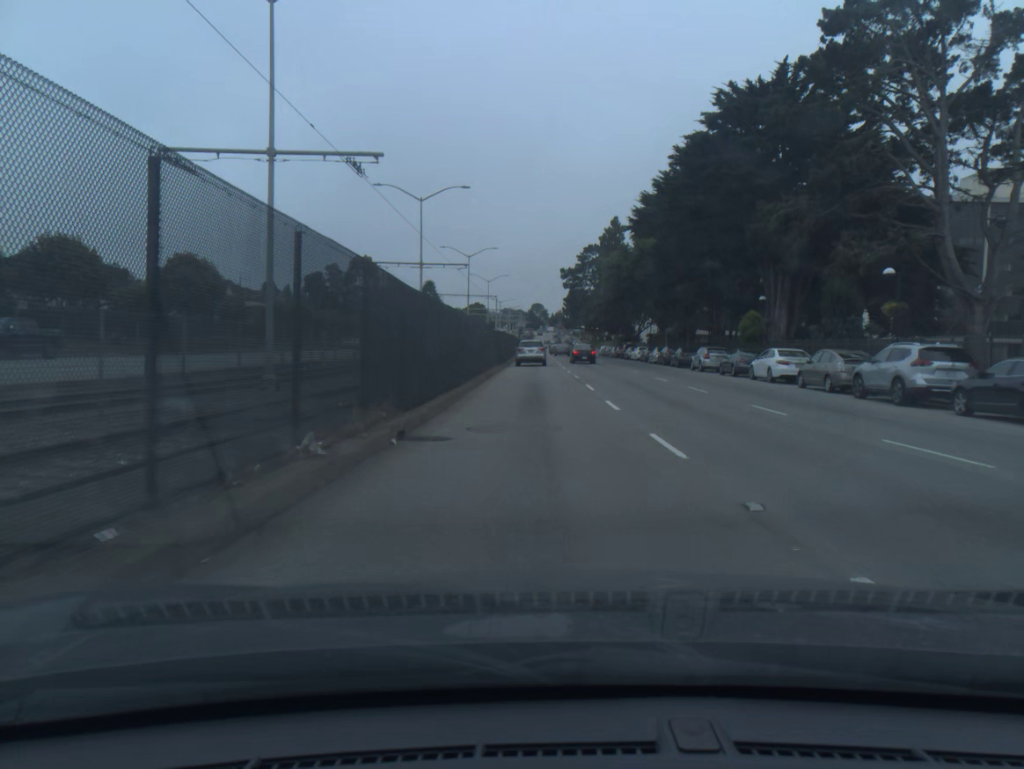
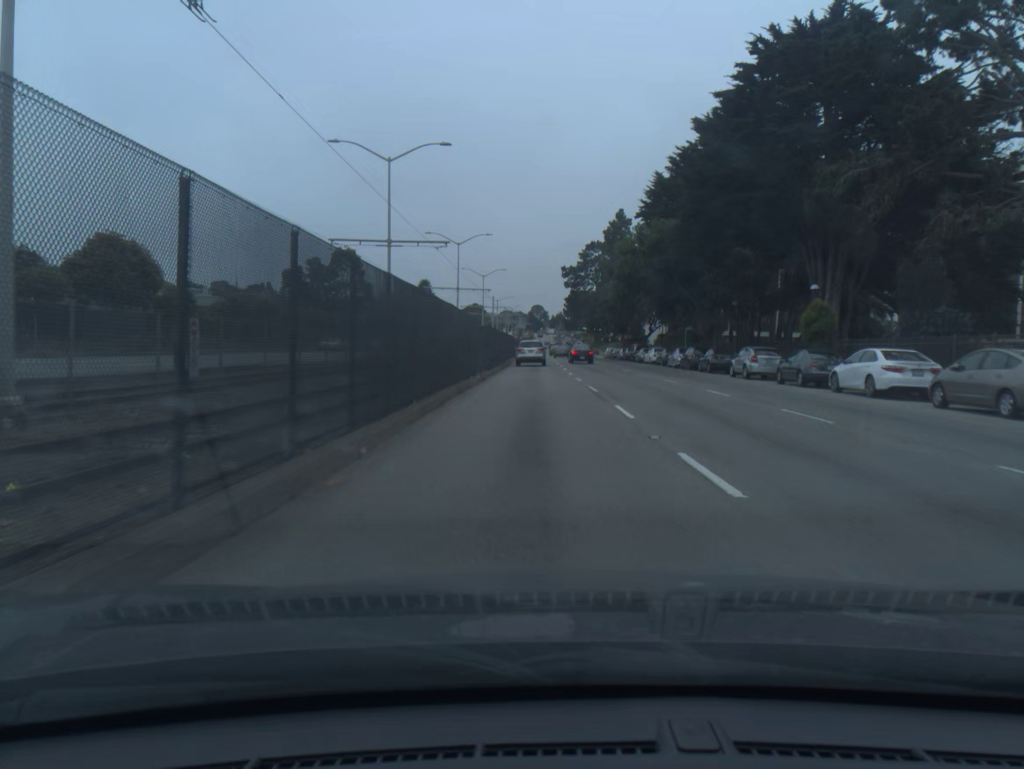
(0.0, +10.1) m; 0°
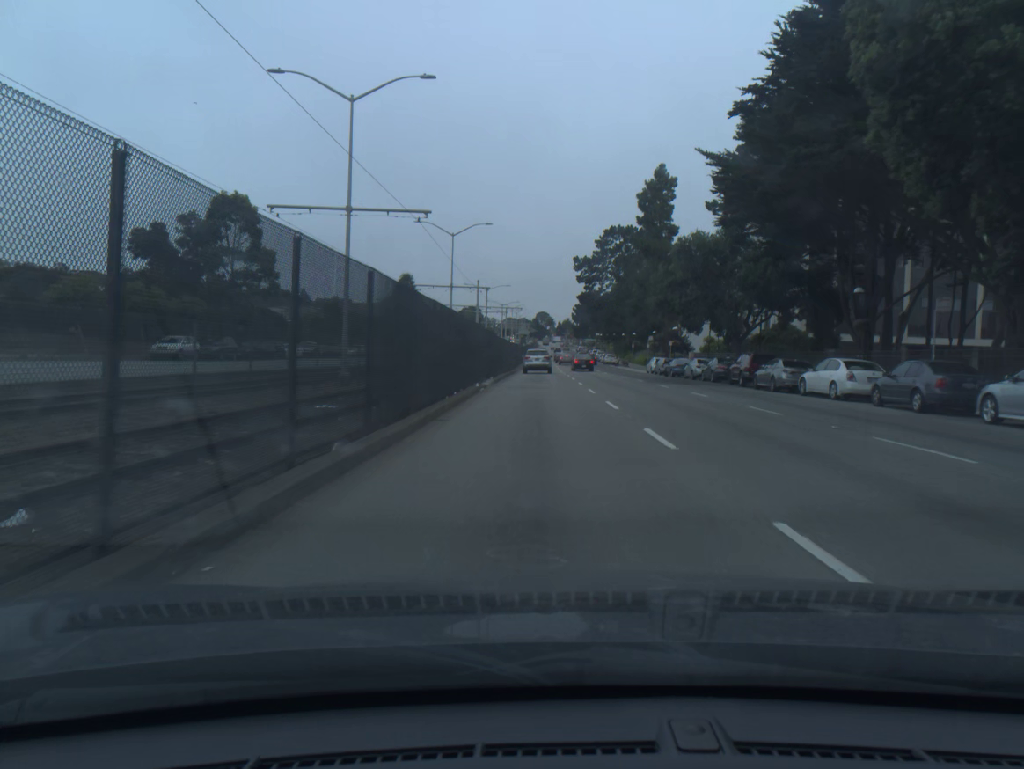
(-0.1, +40.9) m; 0°
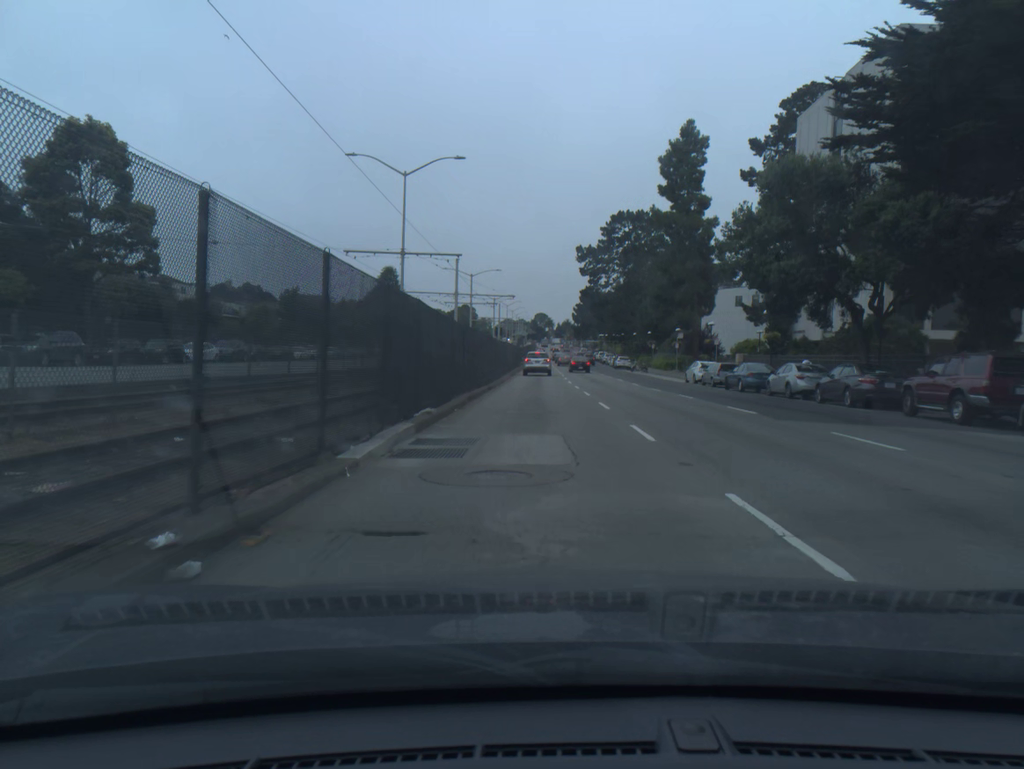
(0.0, +20.3) m; 0°
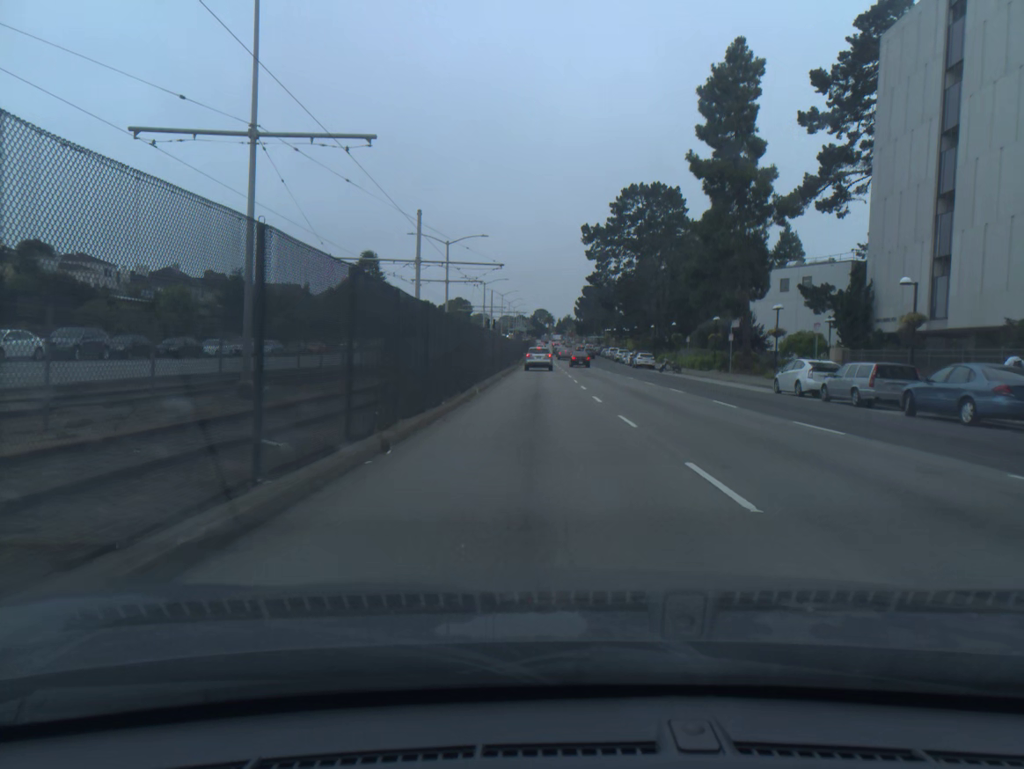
(0.0, +20.2) m; 0°
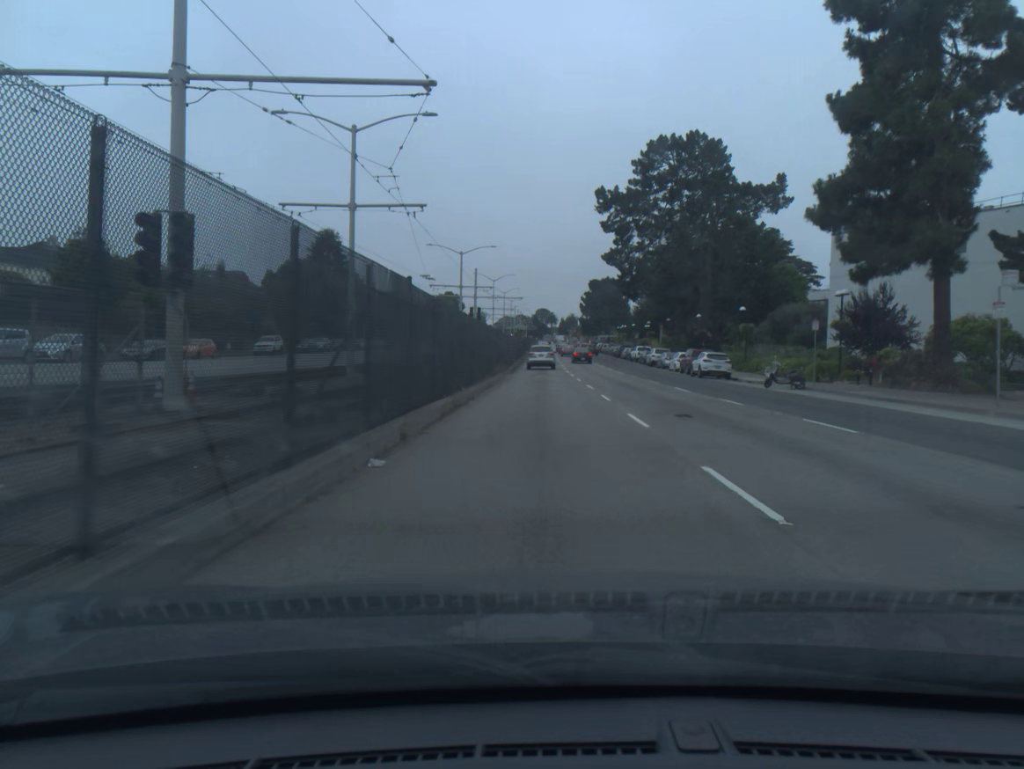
(0.0, +29.9) m; 0°
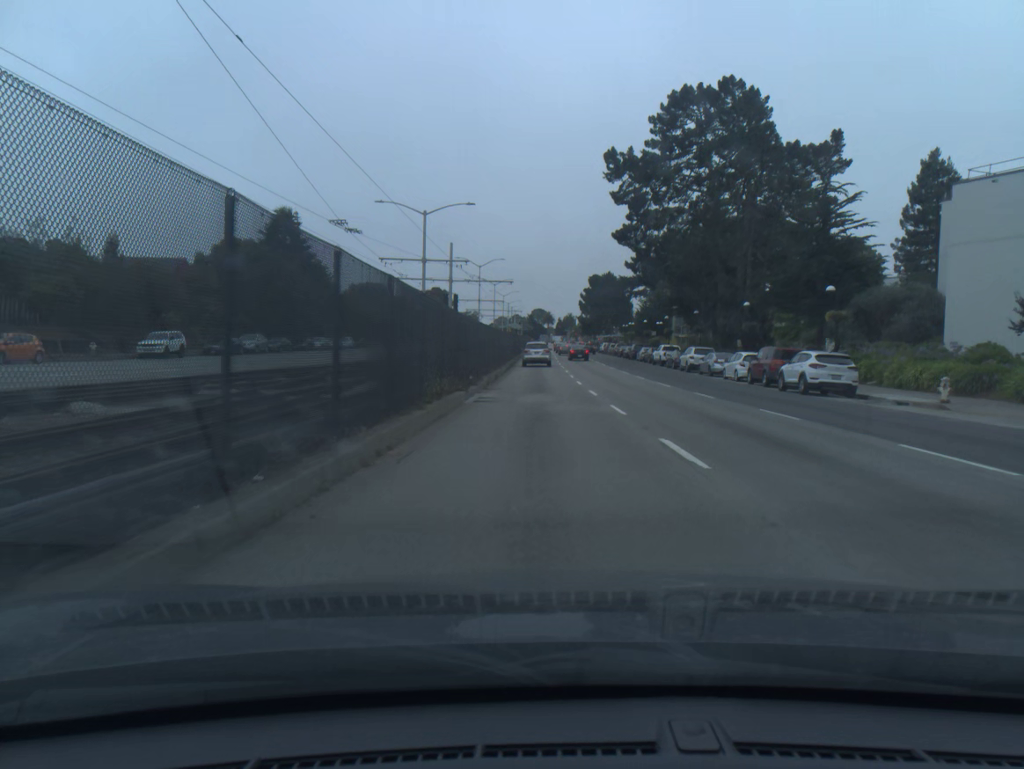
(+0.1, +19.5) m; 0°
